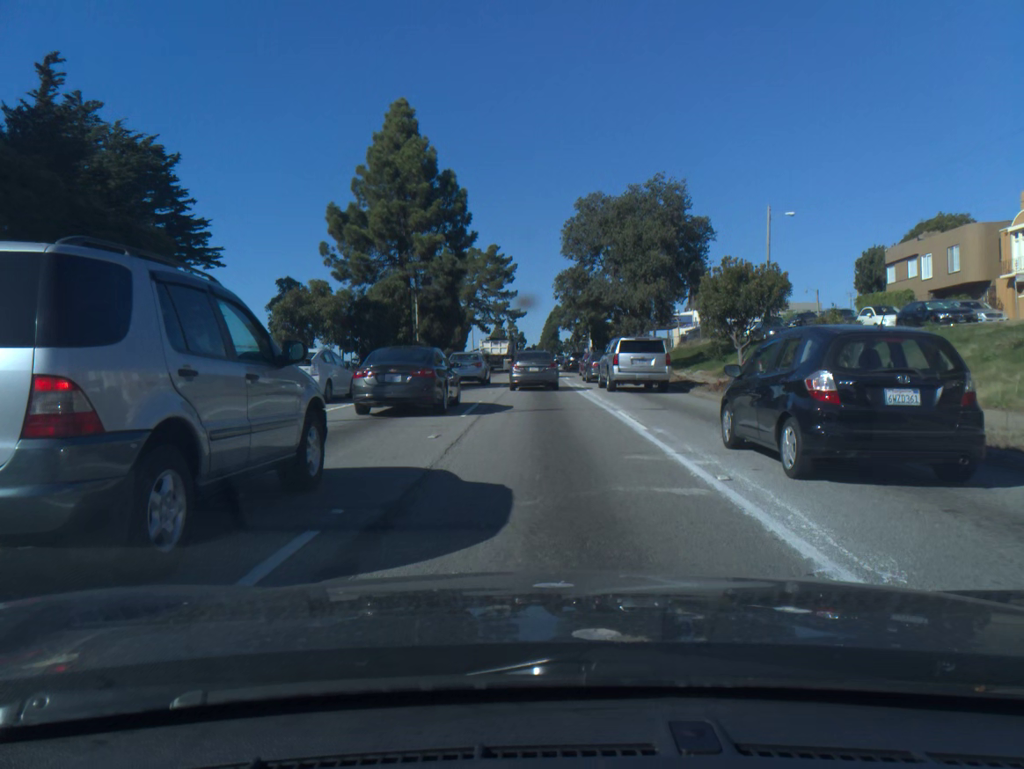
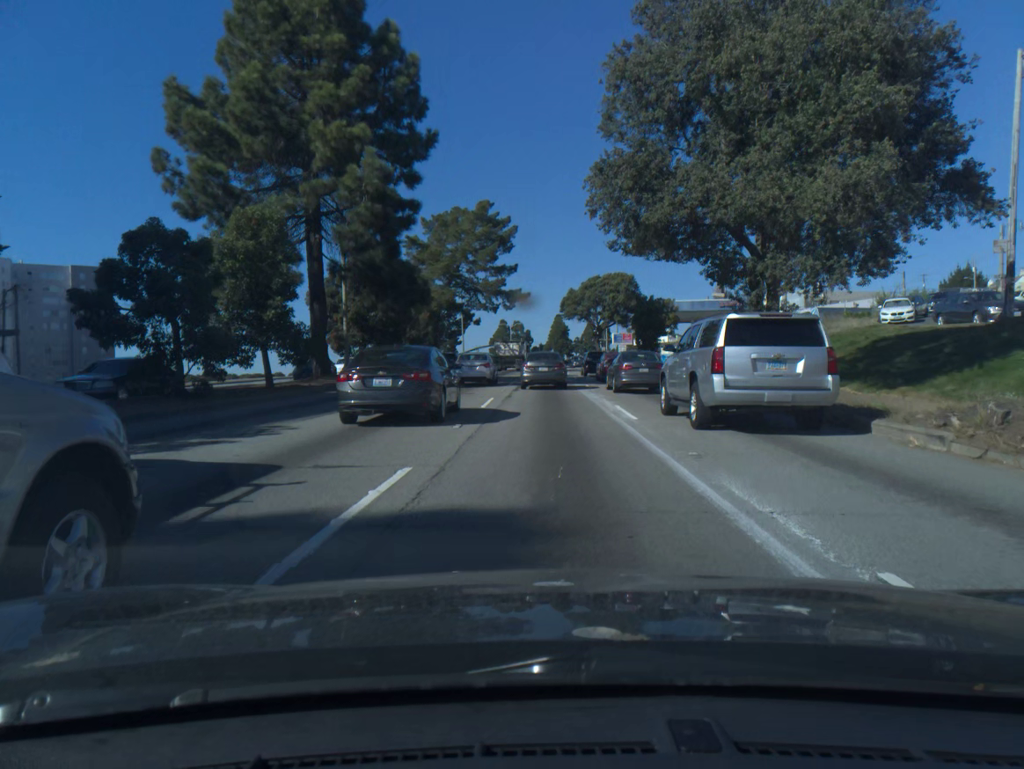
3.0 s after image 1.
(-0.1, +27.6) m; 0°
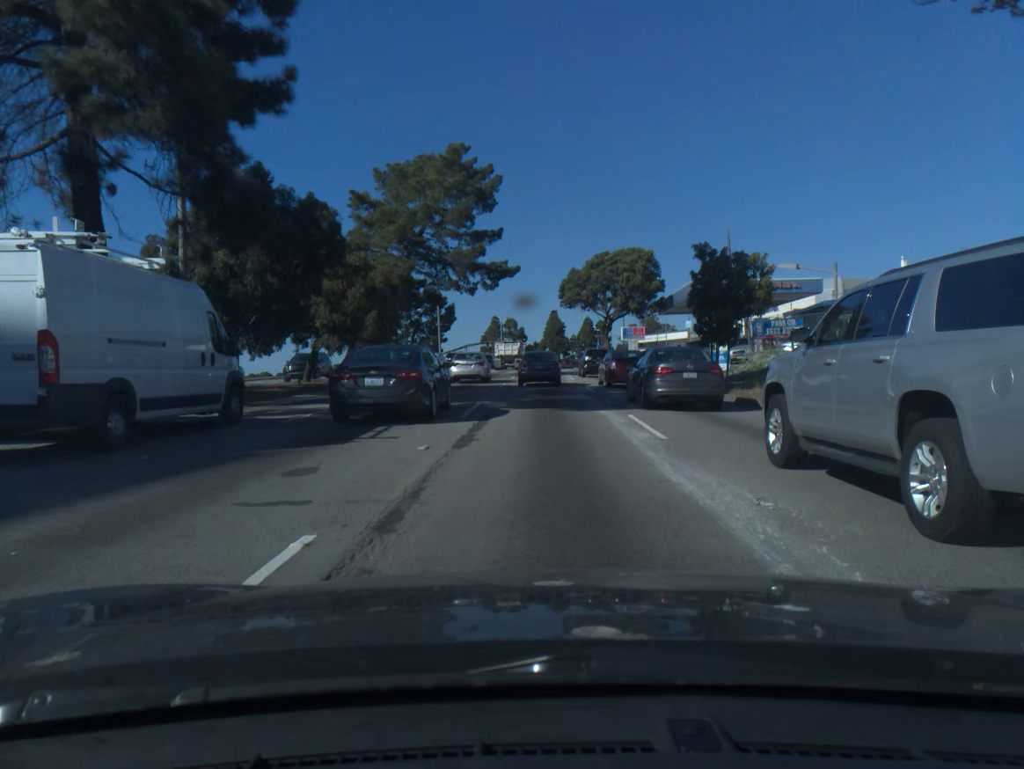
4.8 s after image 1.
(+0.1, +17.9) m; 0°
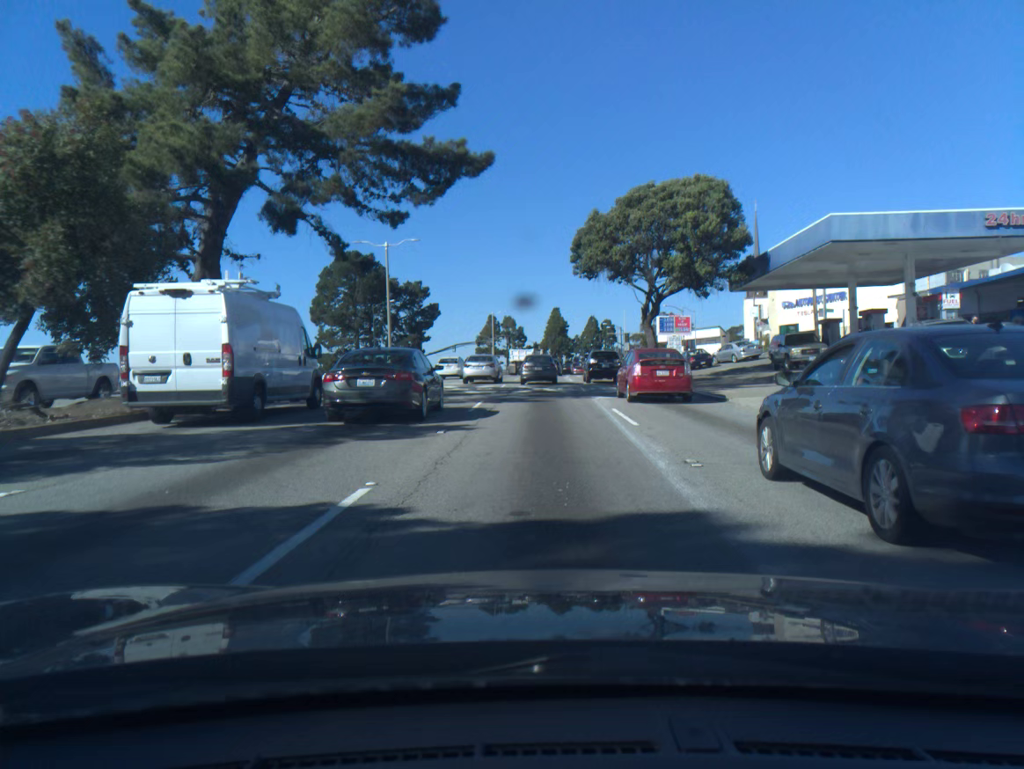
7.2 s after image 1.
(0.0, +26.8) m; 0°
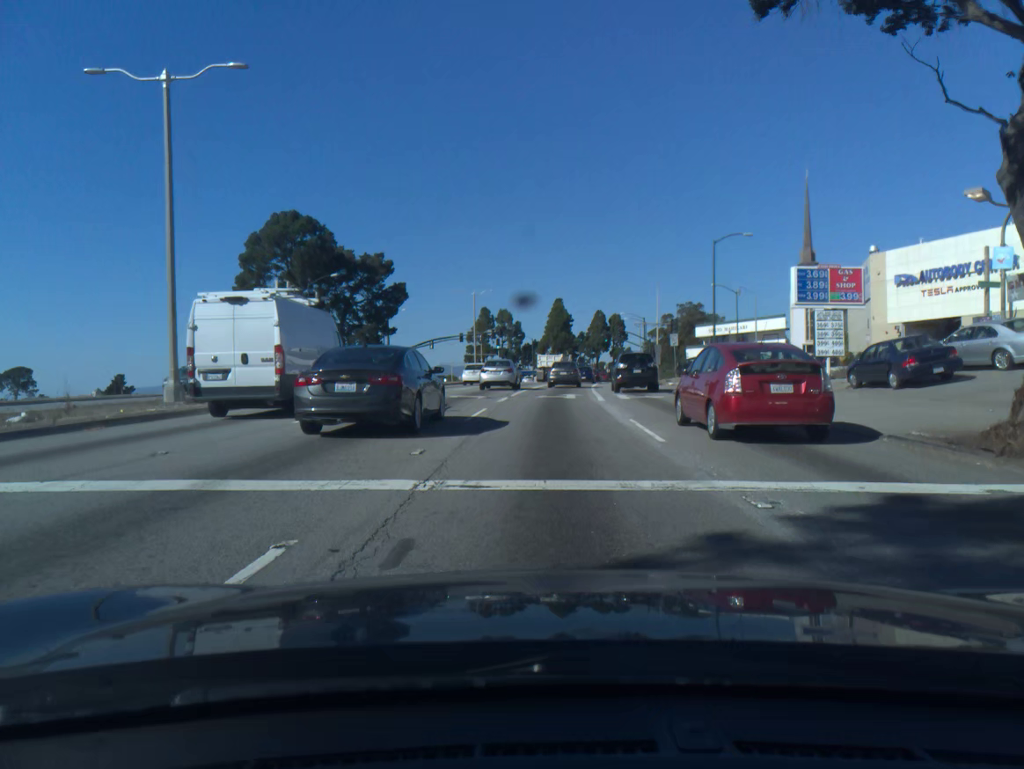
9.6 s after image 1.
(-0.1, +31.7) m; 0°
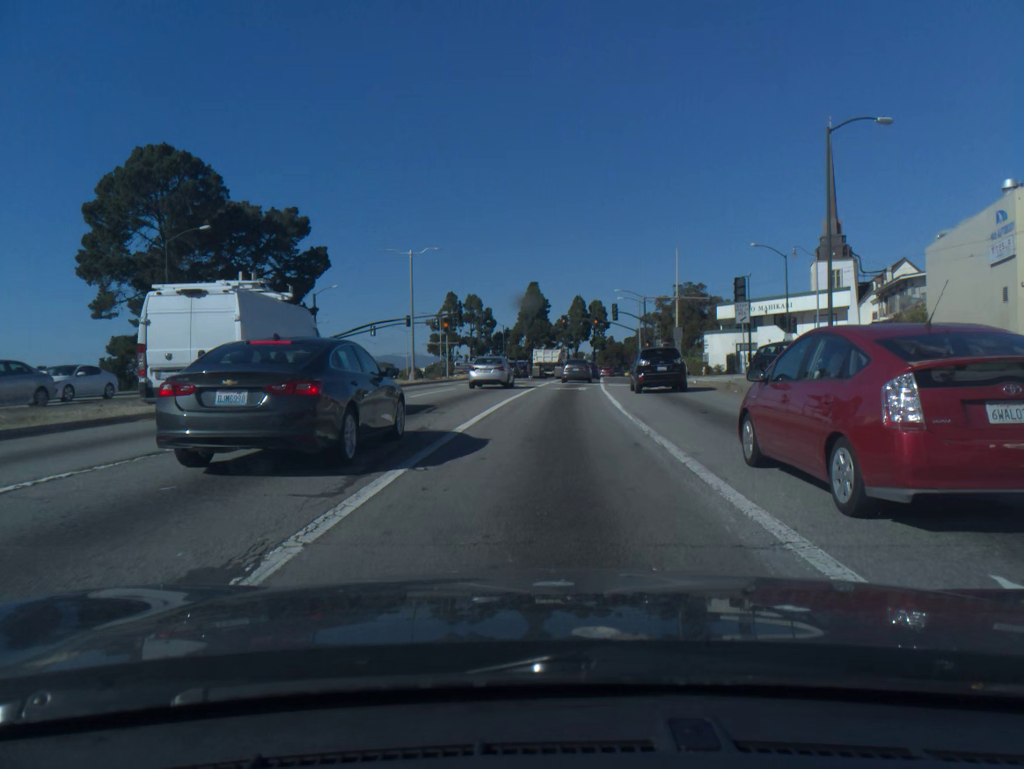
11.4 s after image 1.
(+0.4, +26.6) m; +2°
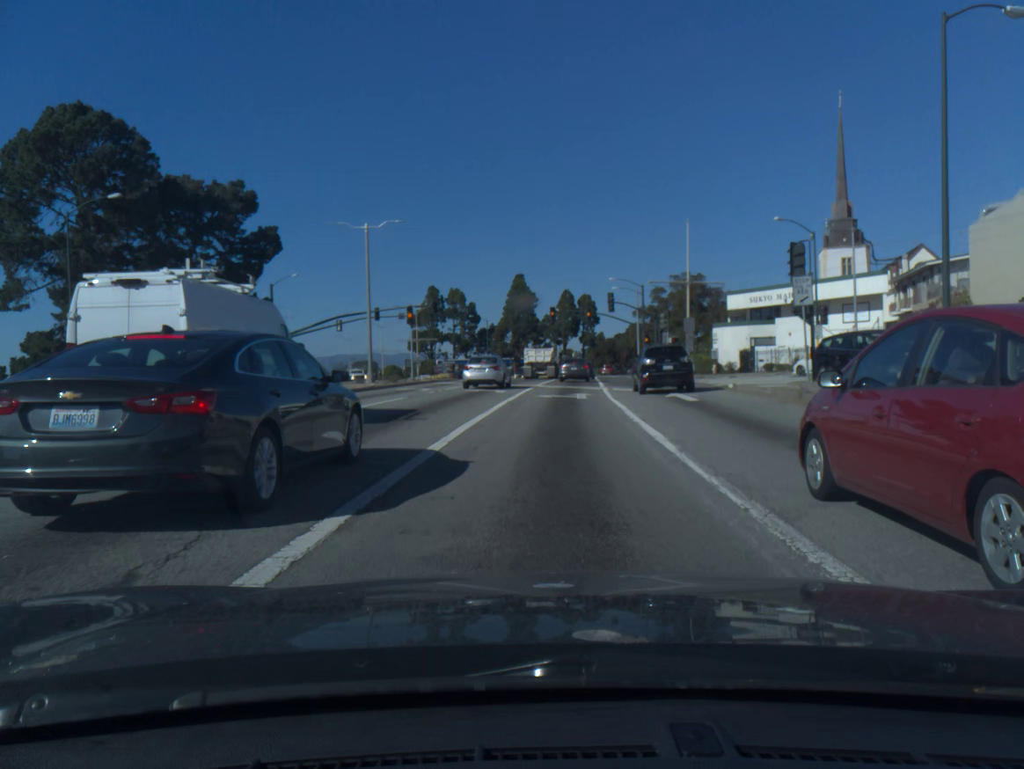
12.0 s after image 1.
(+0.1, +9.4) m; +1°
